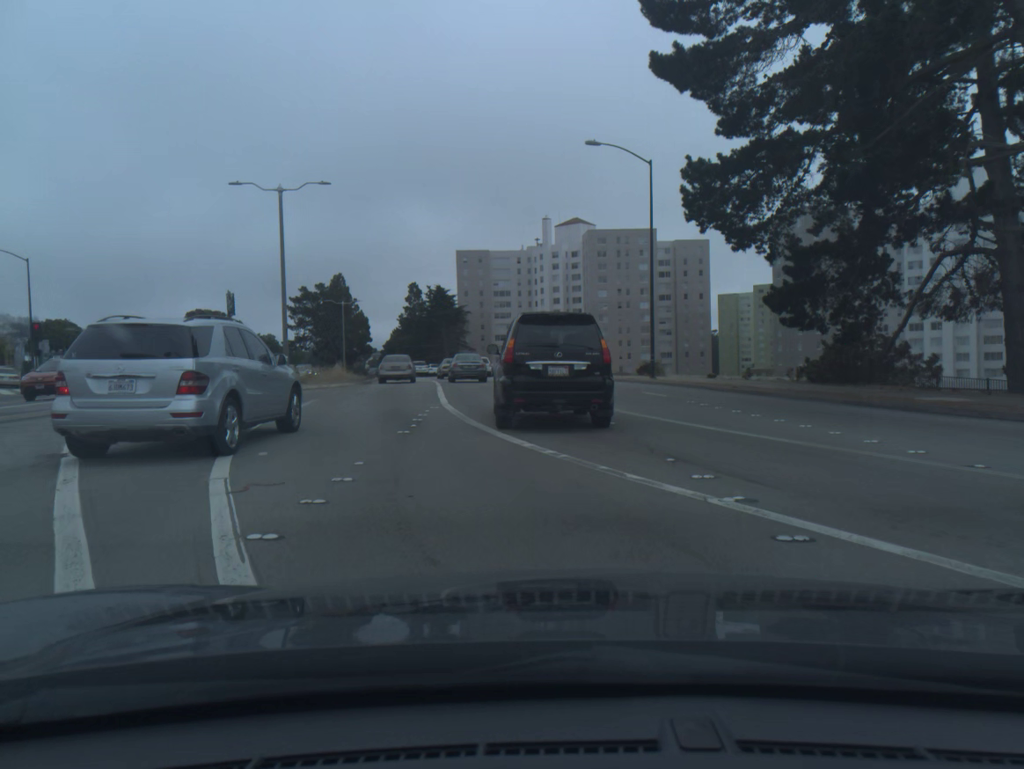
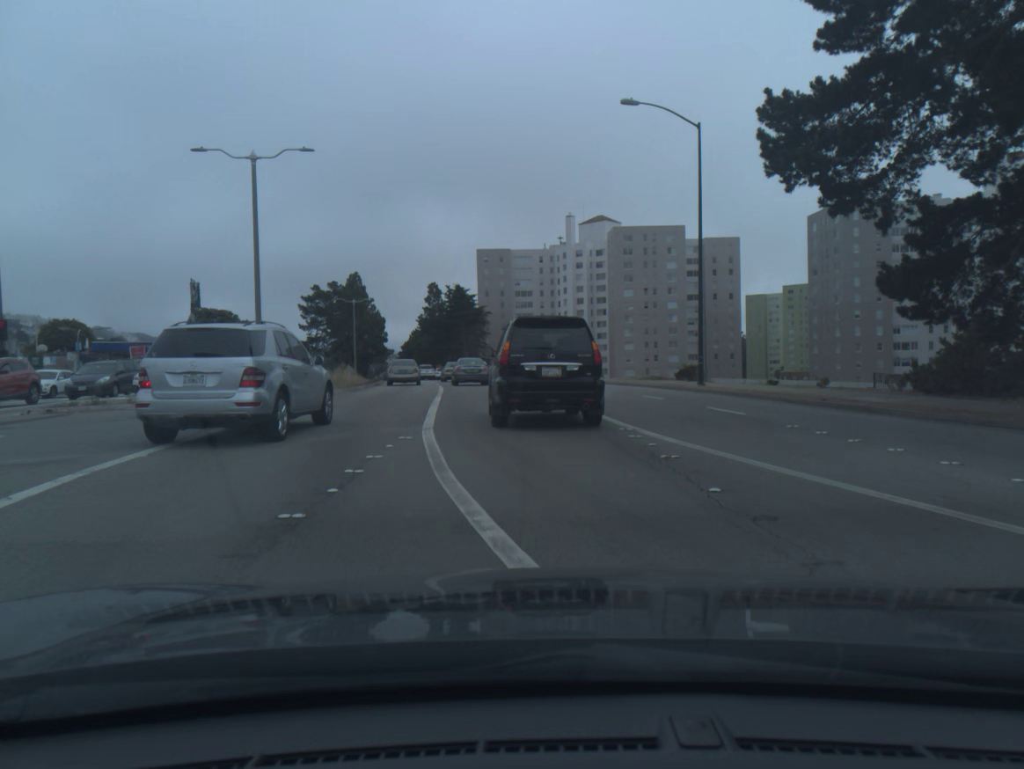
(-0.1, +6.5) m; -2°
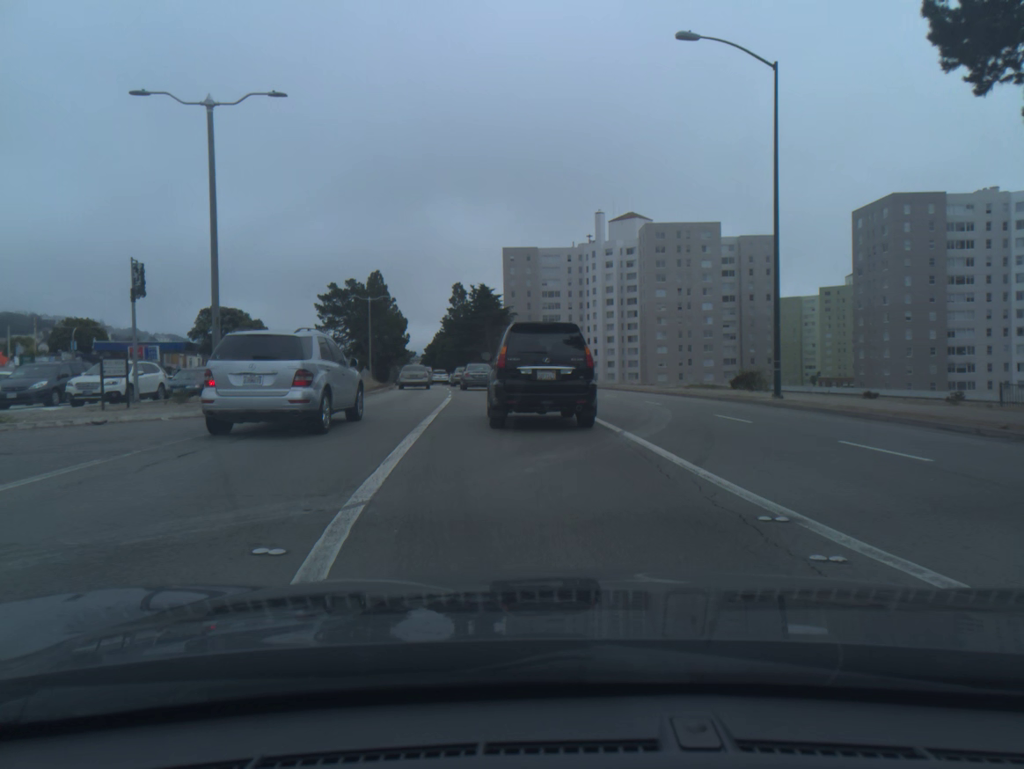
(-0.1, +6.8) m; -2°
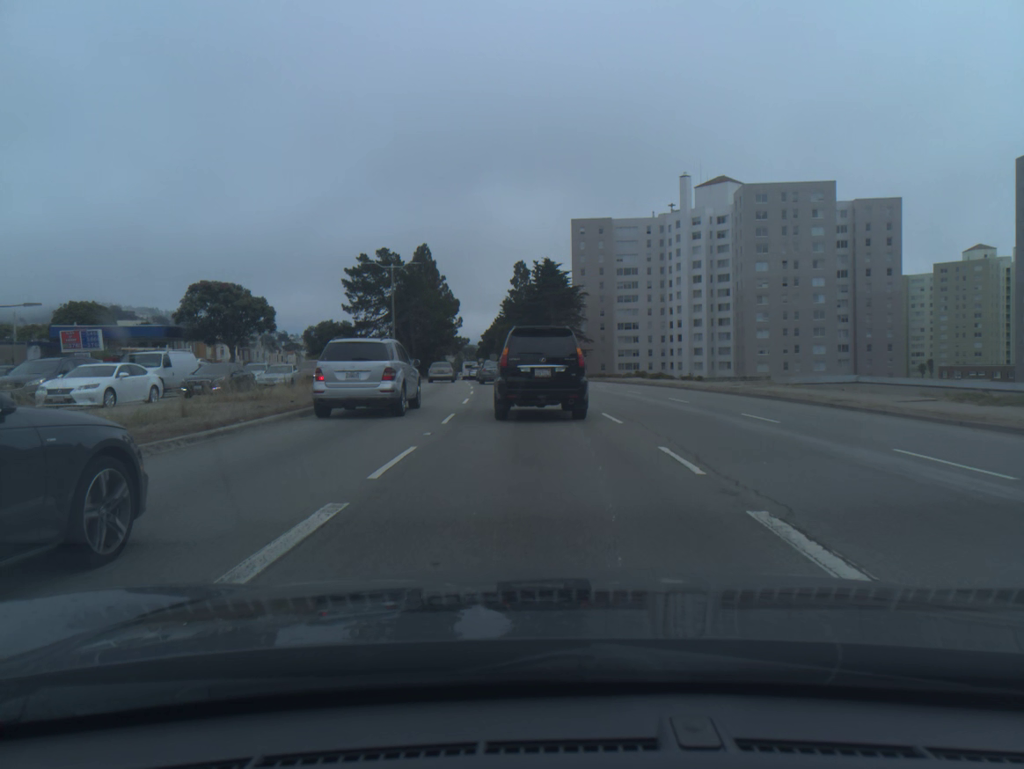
(-1.0, +22.2) m; -5°
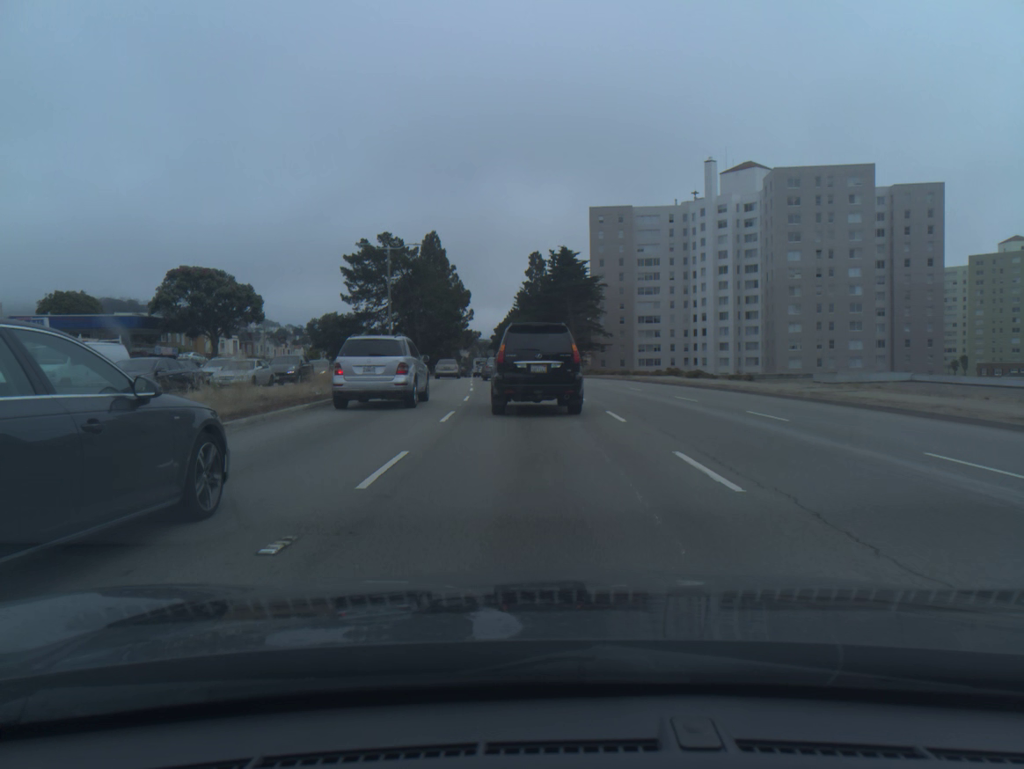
(-0.1, +8.0) m; -1°
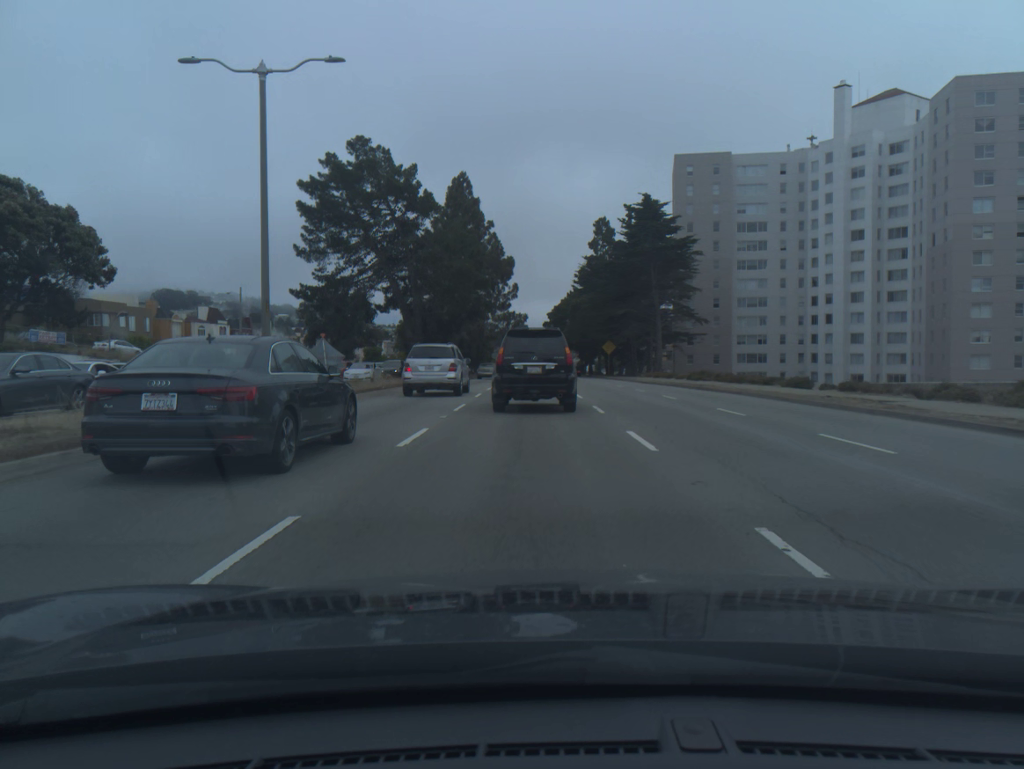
(-1.1, +33.9) m; -4°
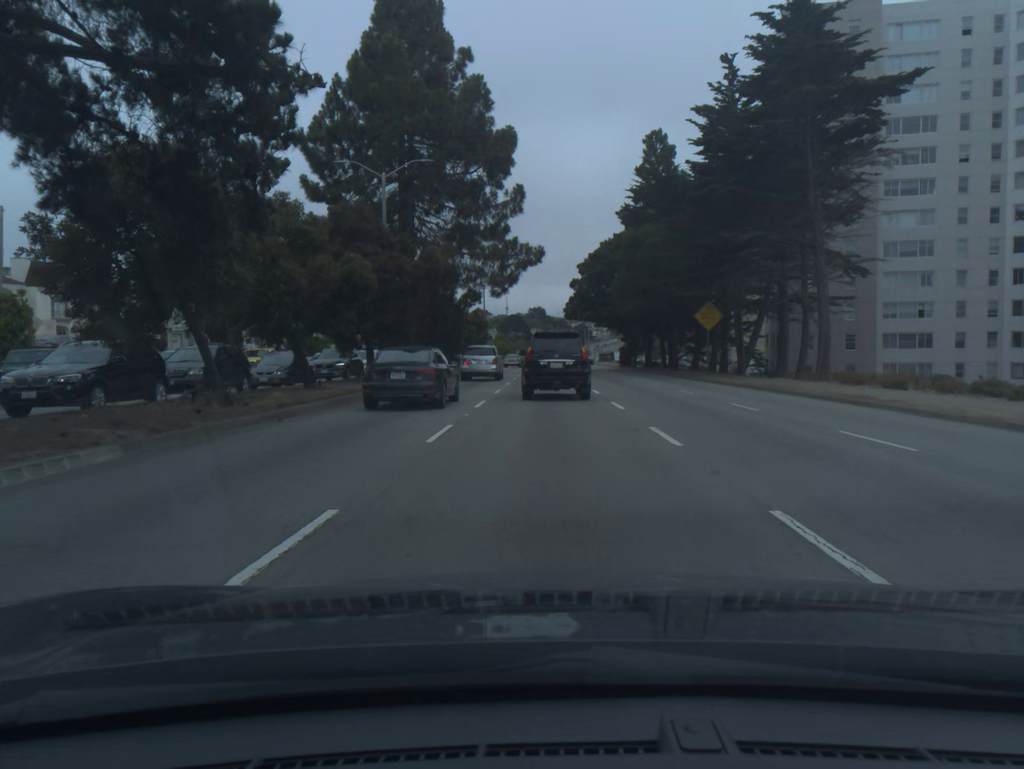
(-0.8, +44.1) m; -1°
